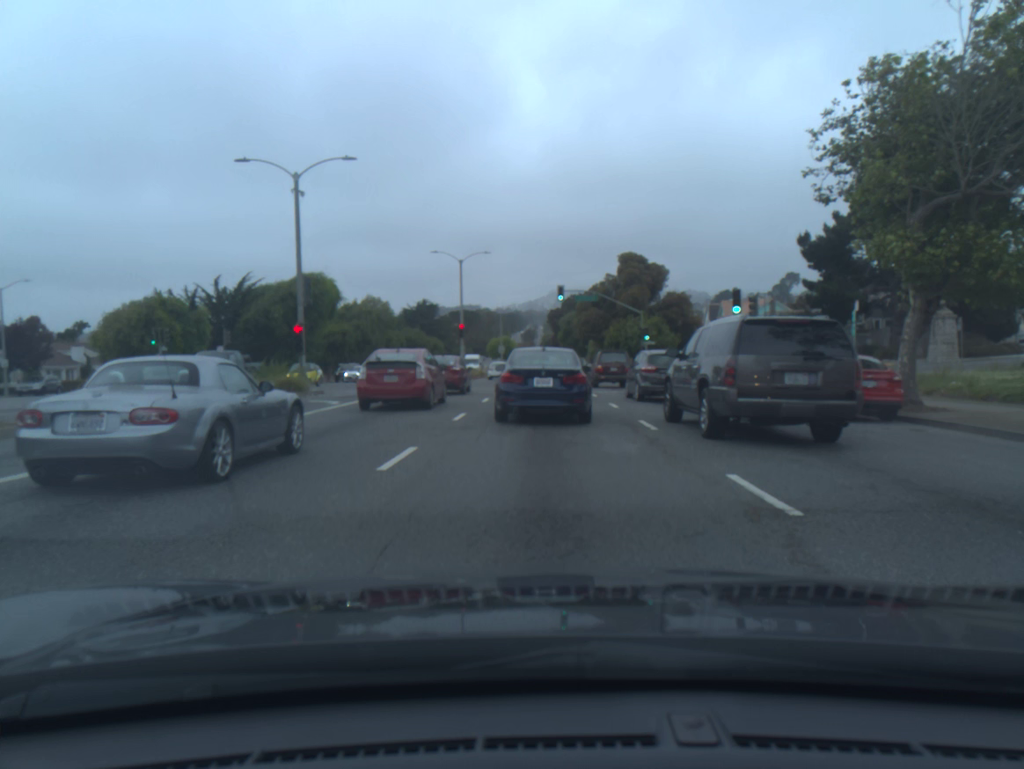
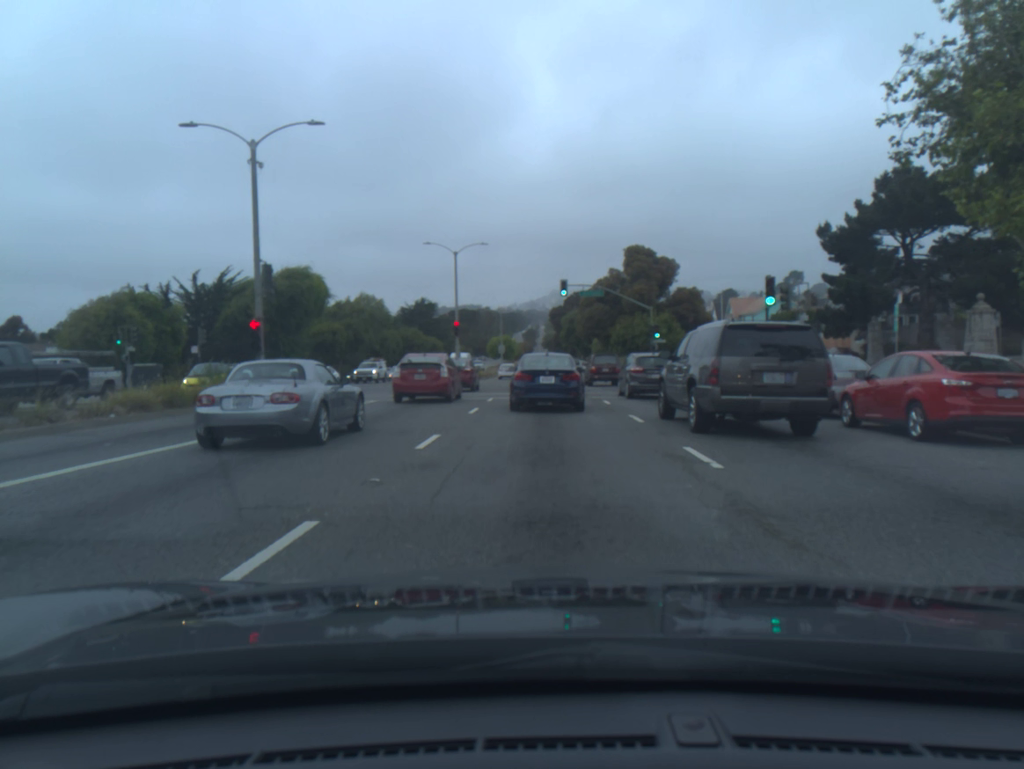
(0.0, +4.5) m; +1°
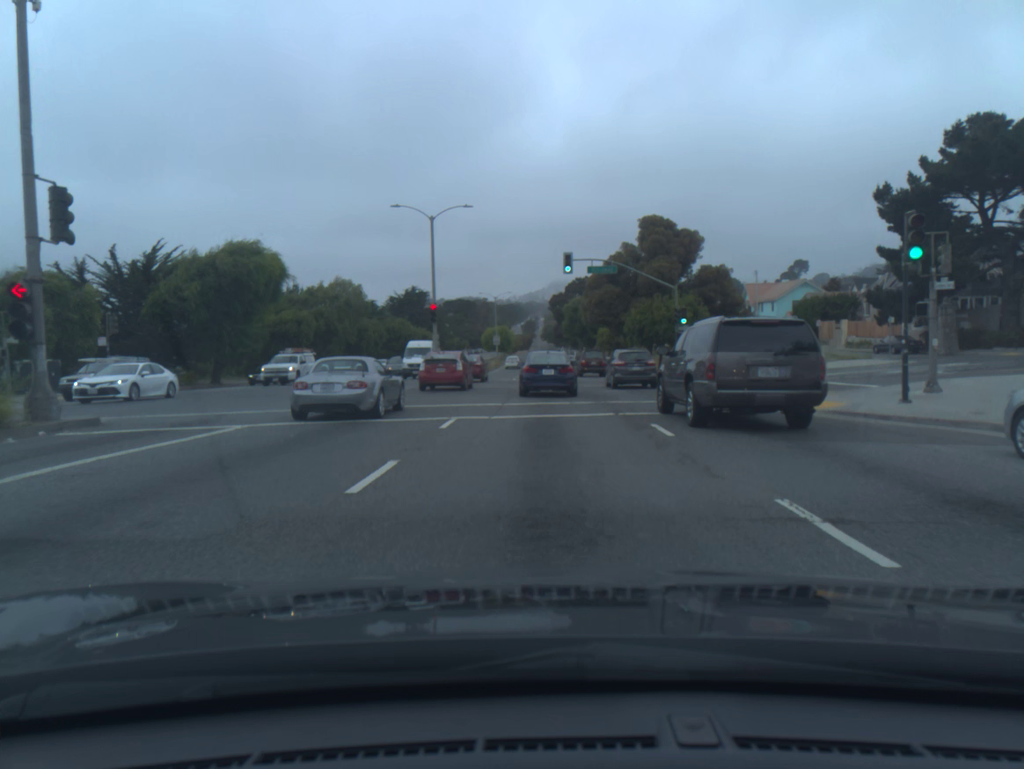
(0.0, +10.9) m; 0°
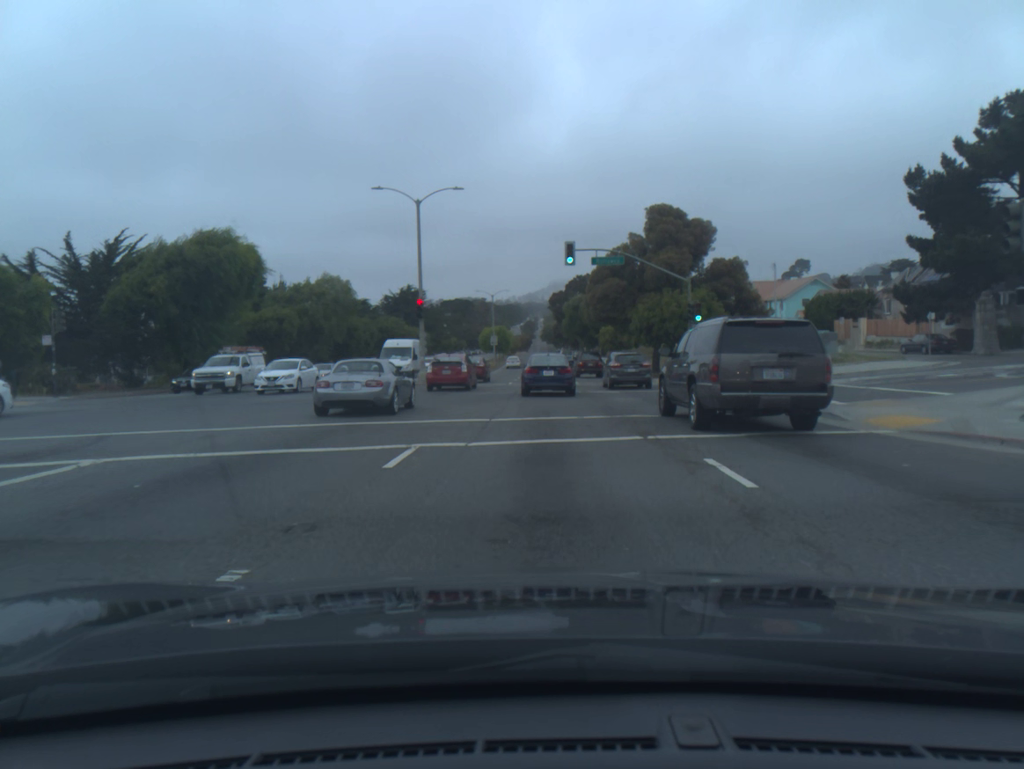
(0.0, +4.5) m; 0°
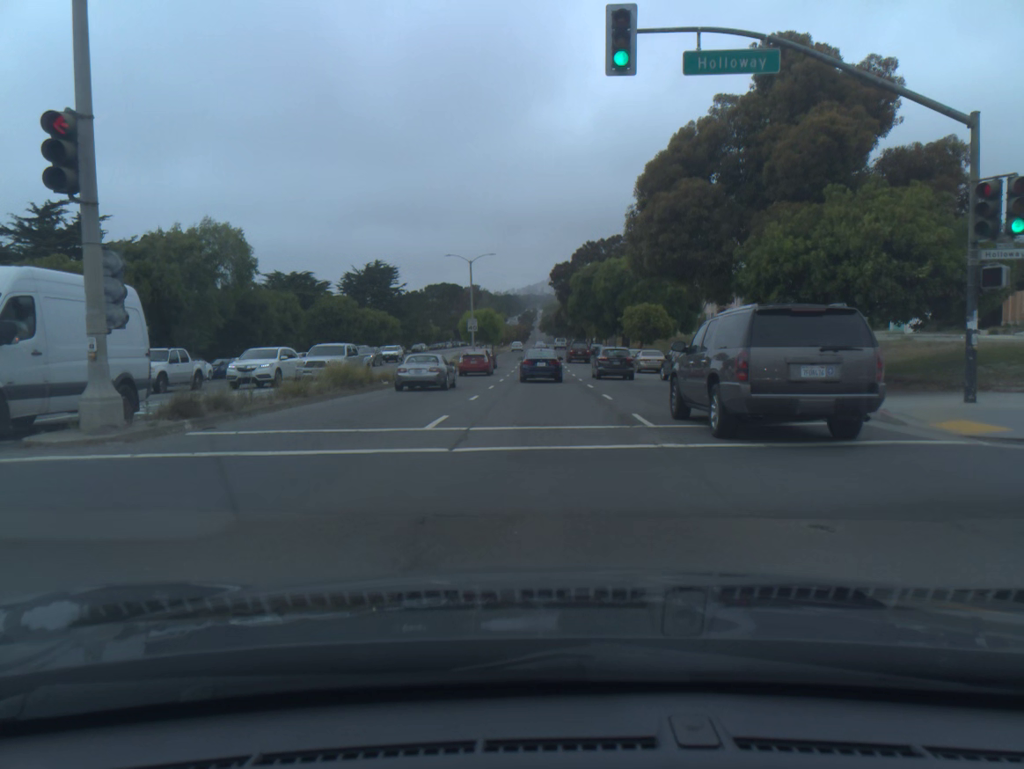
(0.0, +28.9) m; 0°
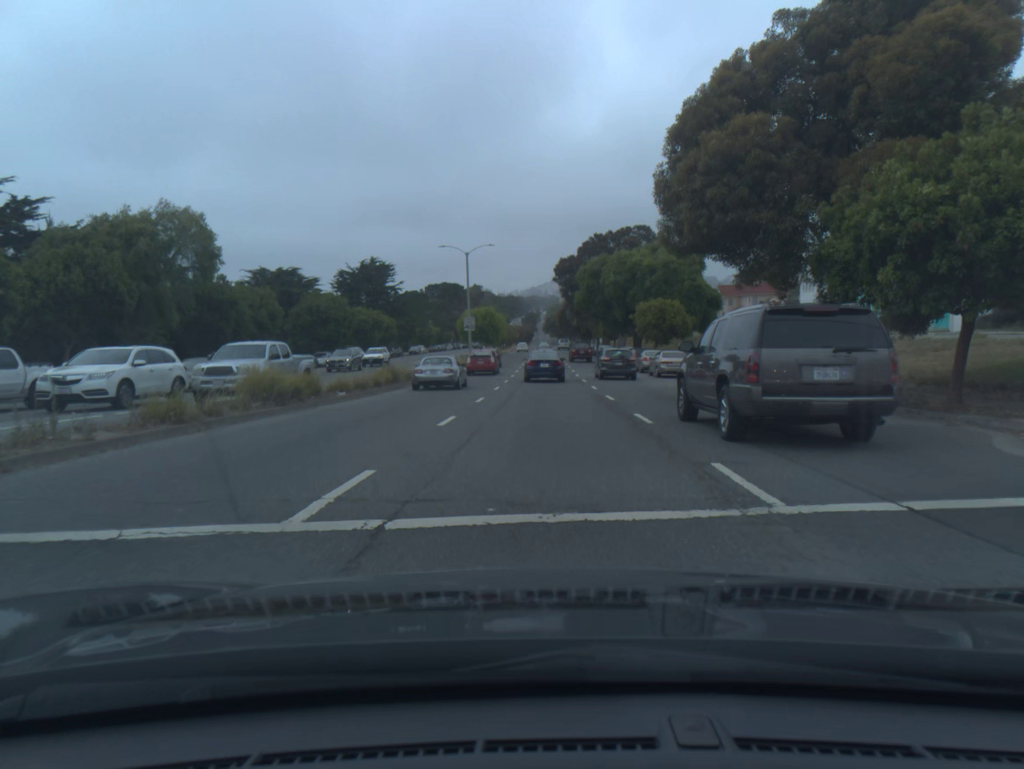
(0.0, +6.9) m; 0°
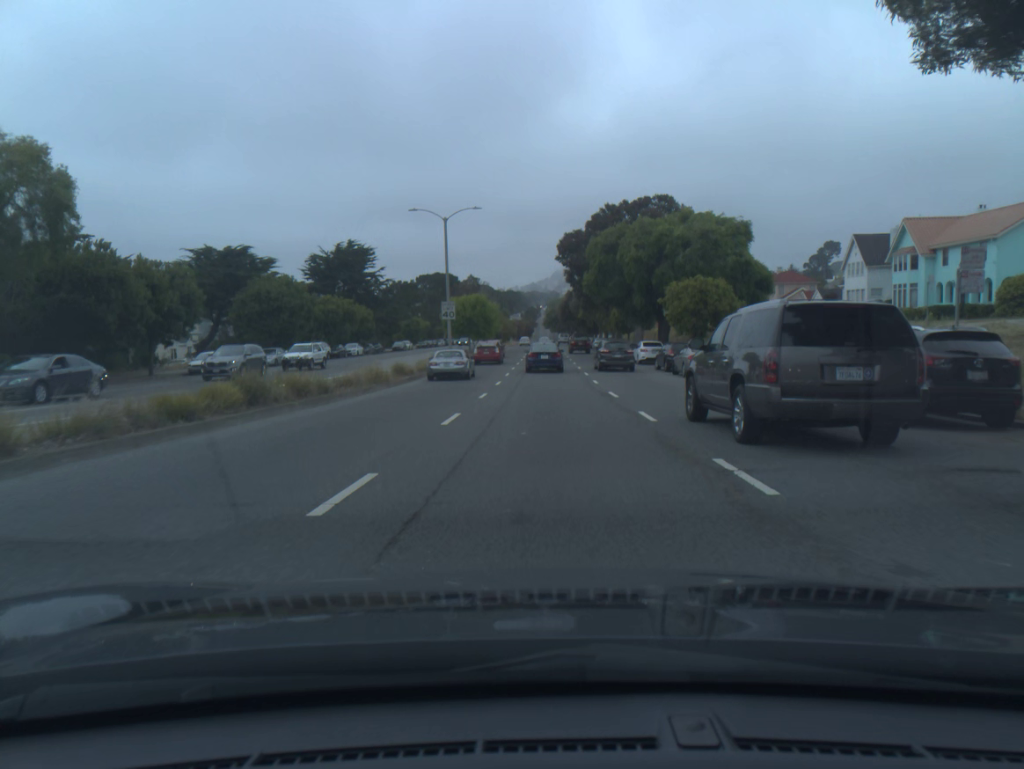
(0.0, +14.7) m; 0°
